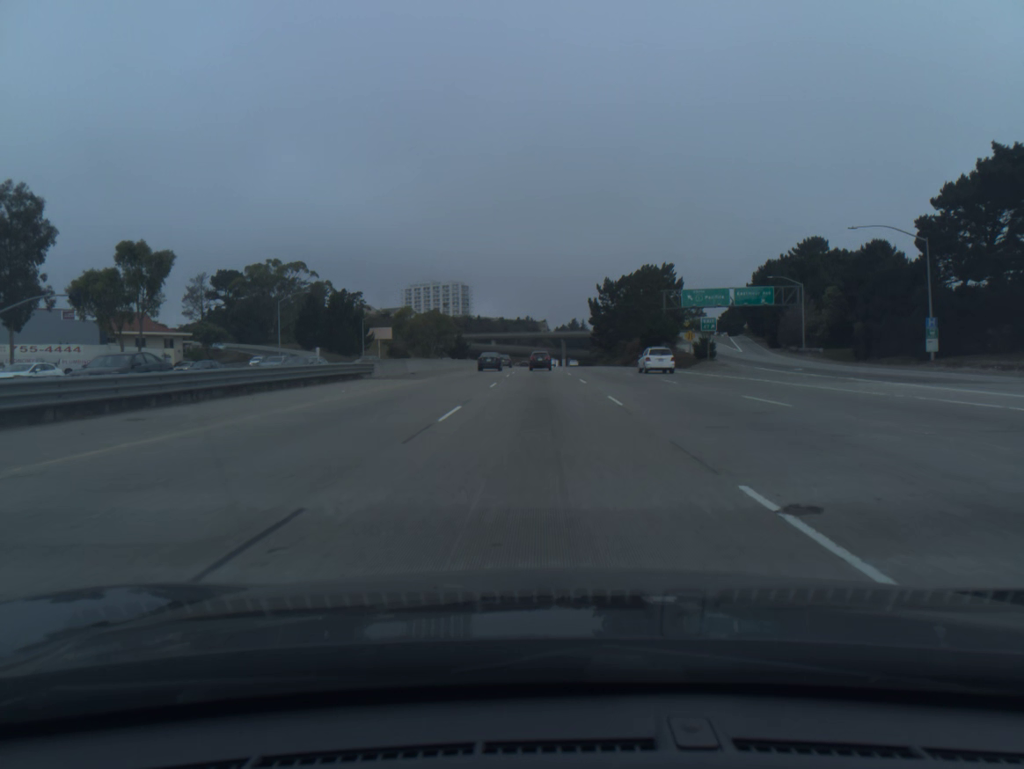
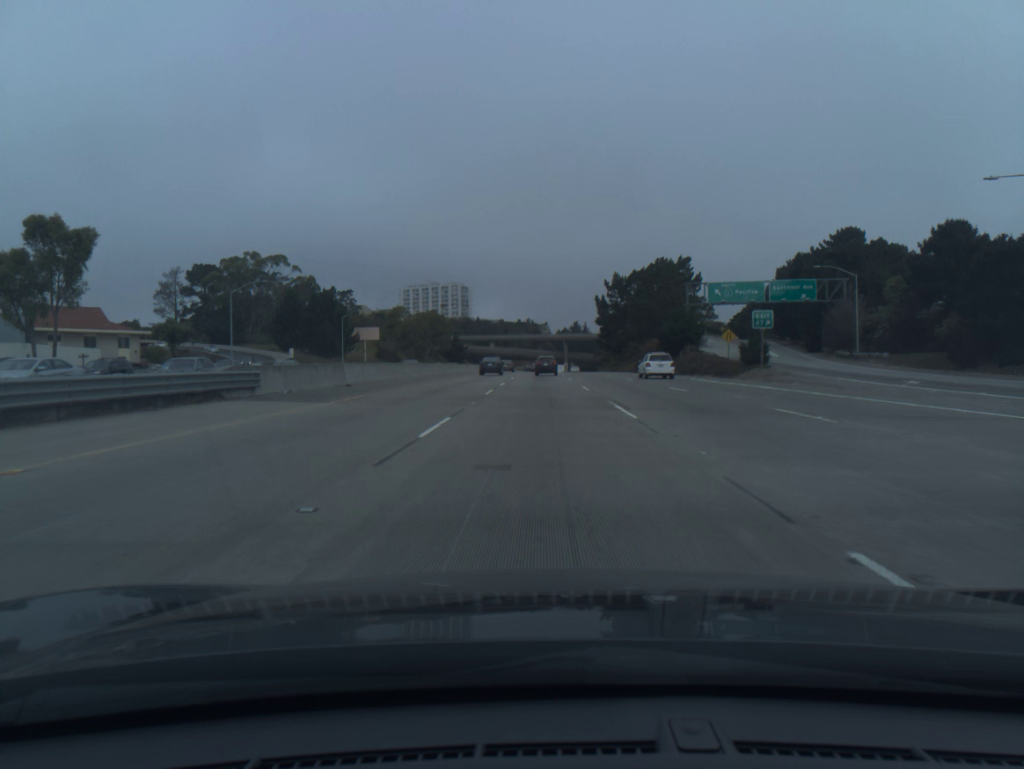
(0.0, +16.8) m; 0°
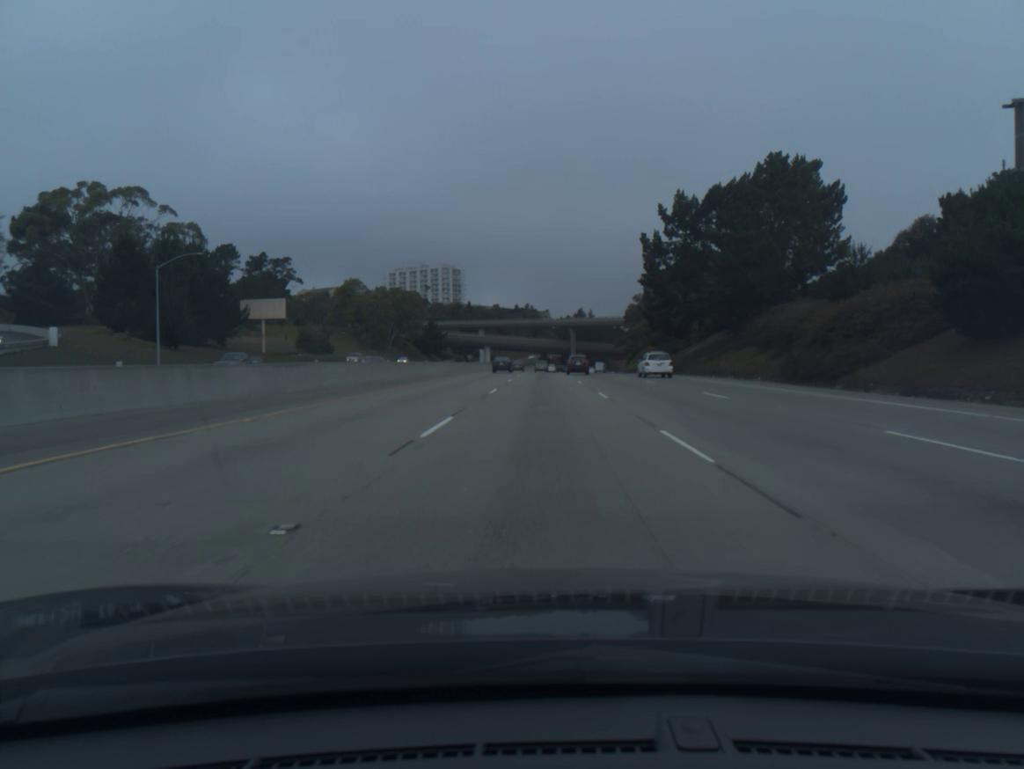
(-0.1, +67.0) m; 0°
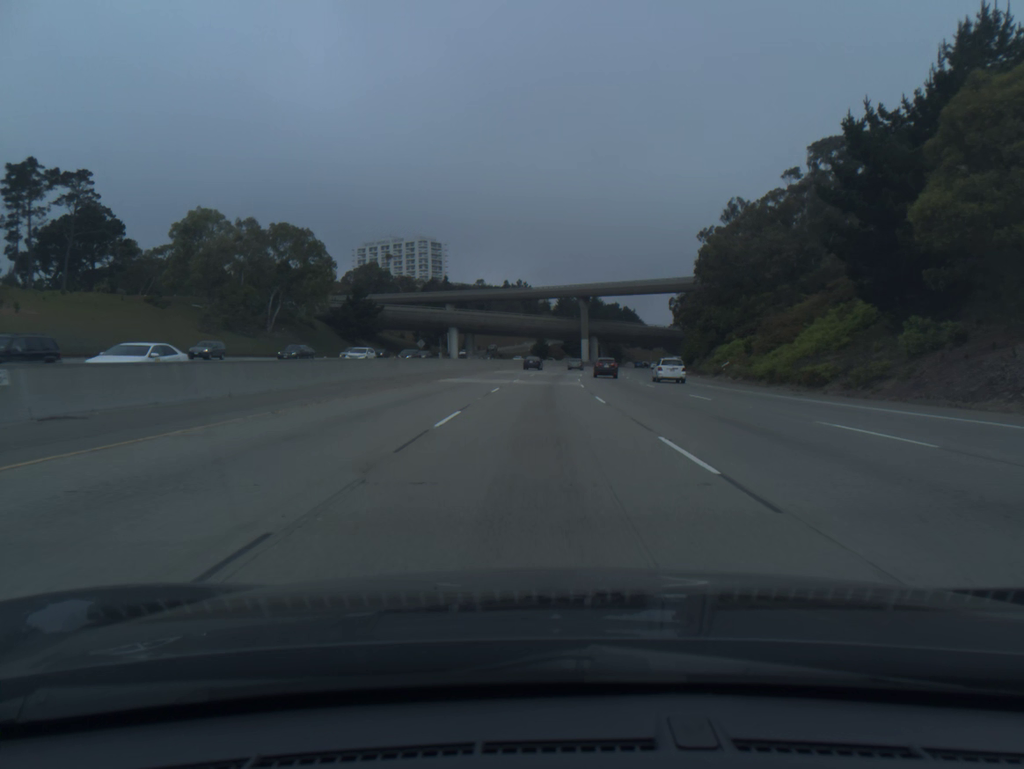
(+0.2, +85.7) m; 0°
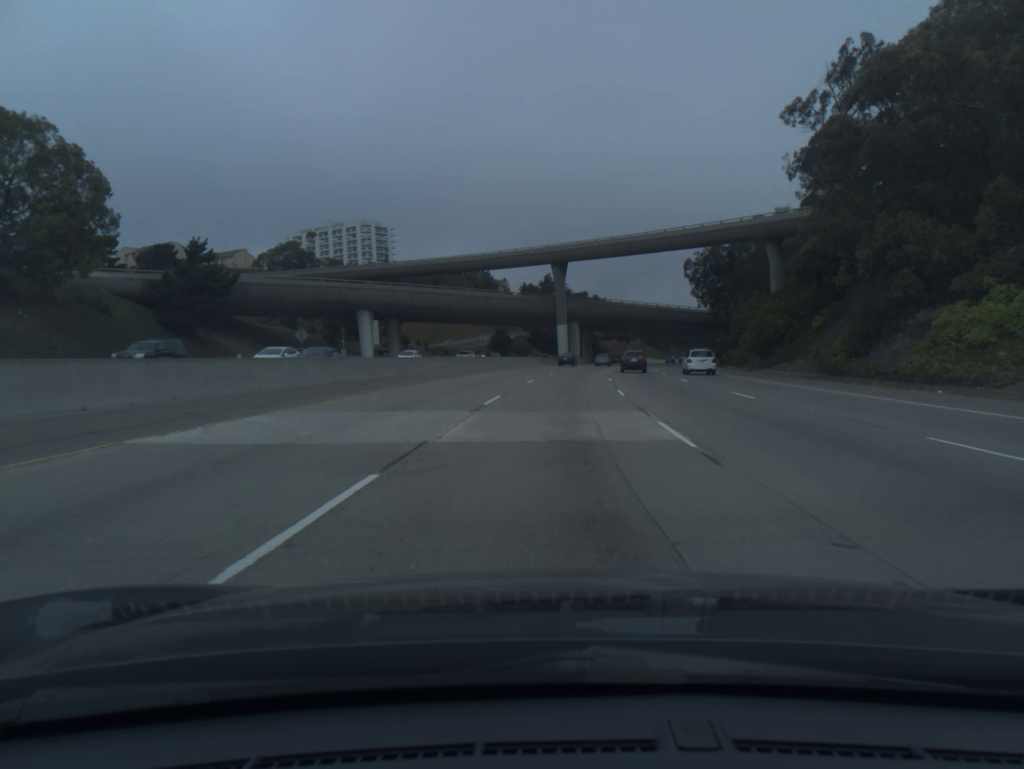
(+0.7, +53.0) m; +2°
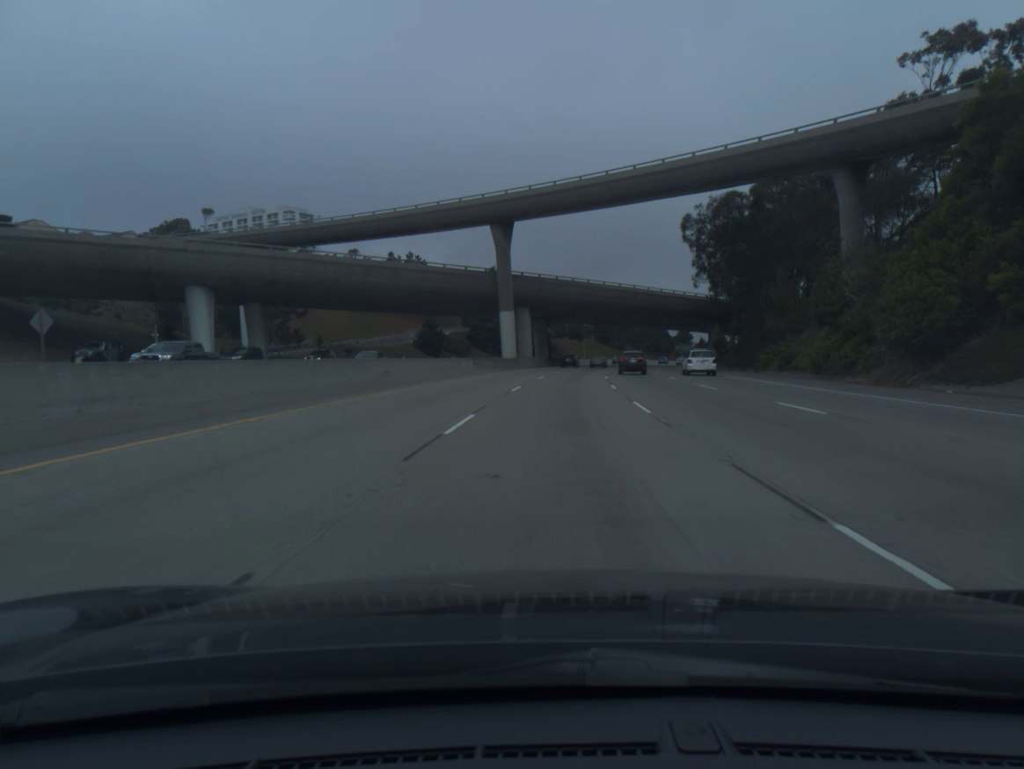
(+1.1, +36.0) m; +4°
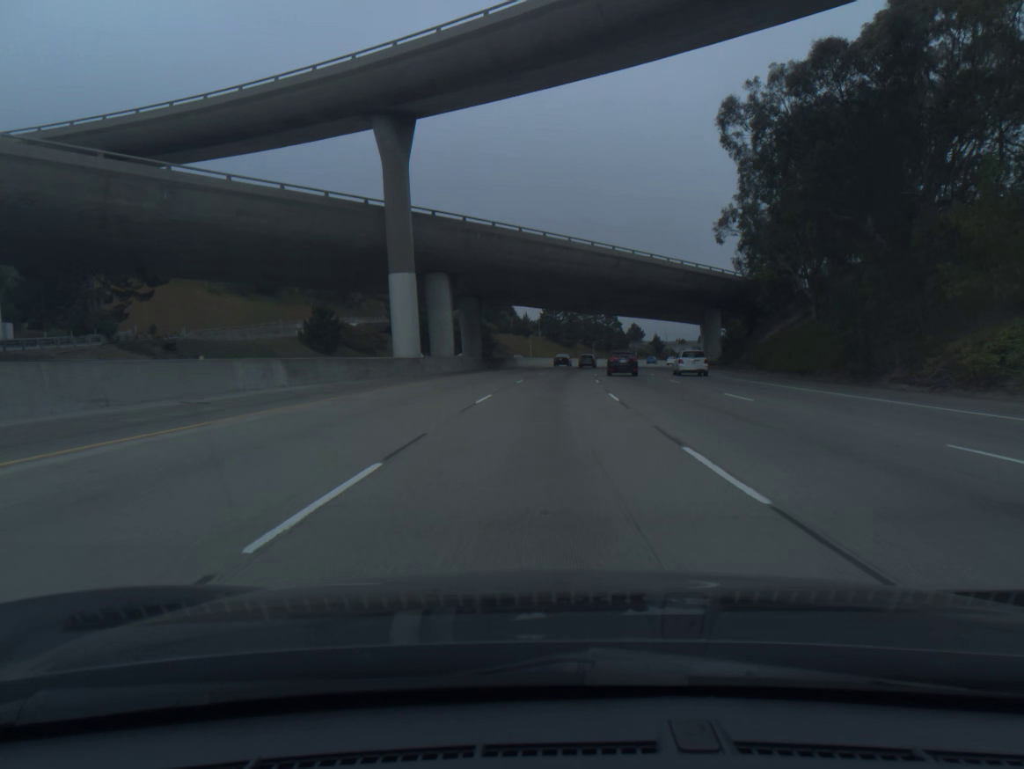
(+1.3, +36.2) m; +4°
